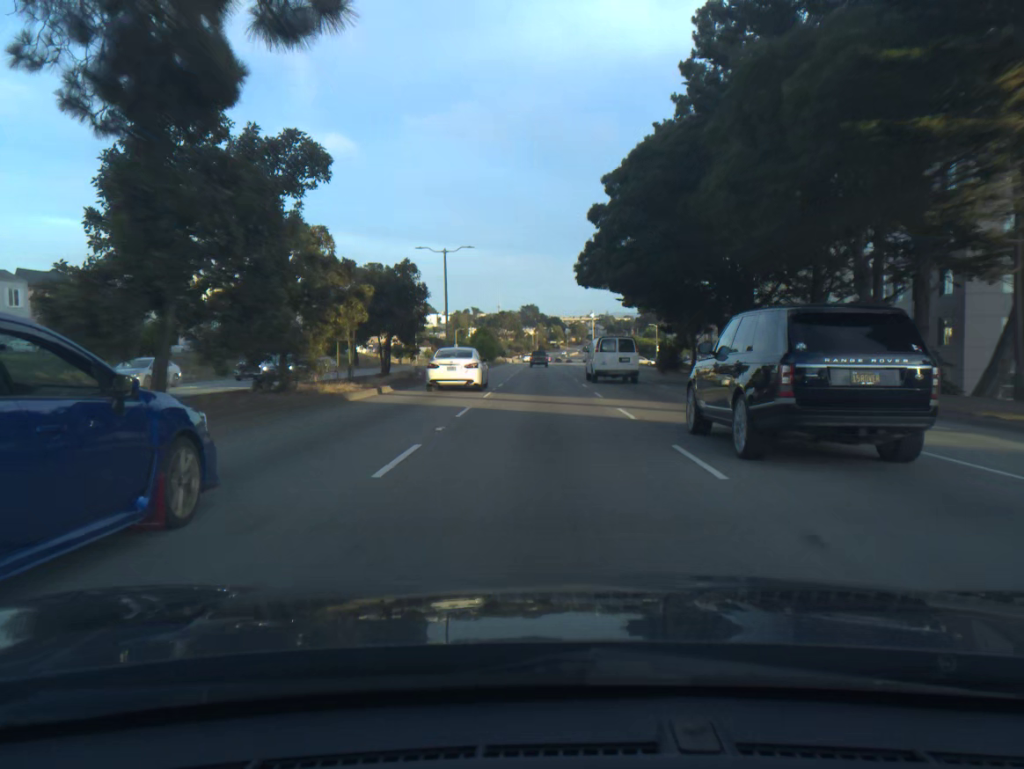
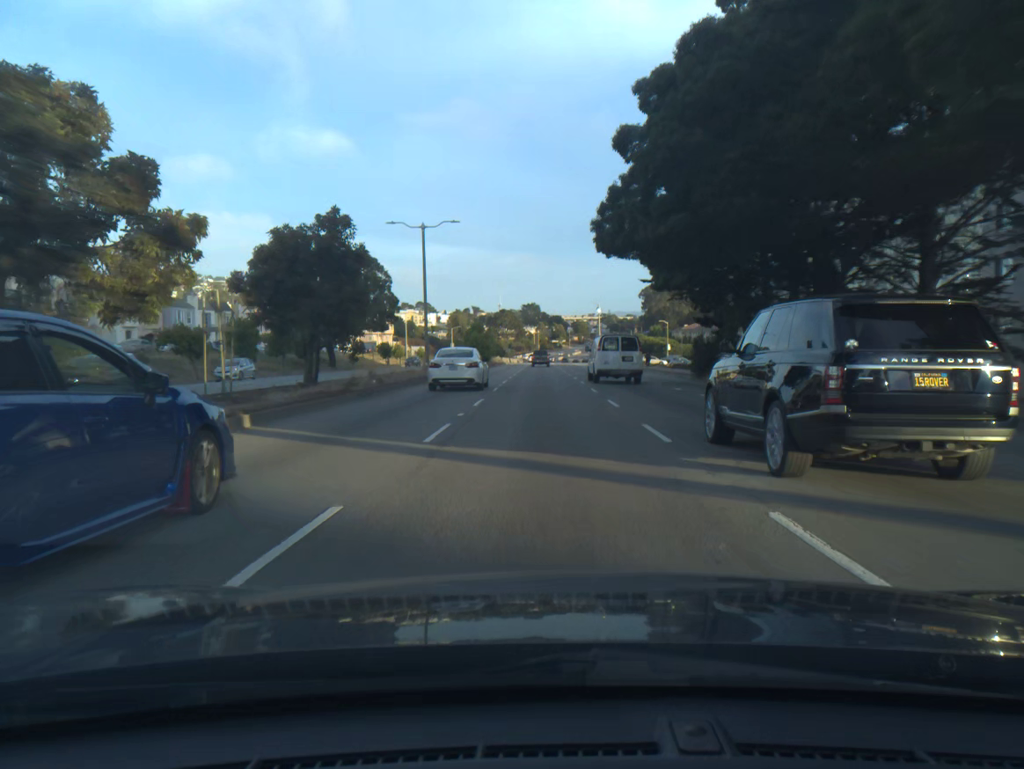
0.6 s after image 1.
(0.0, +11.6) m; 0°
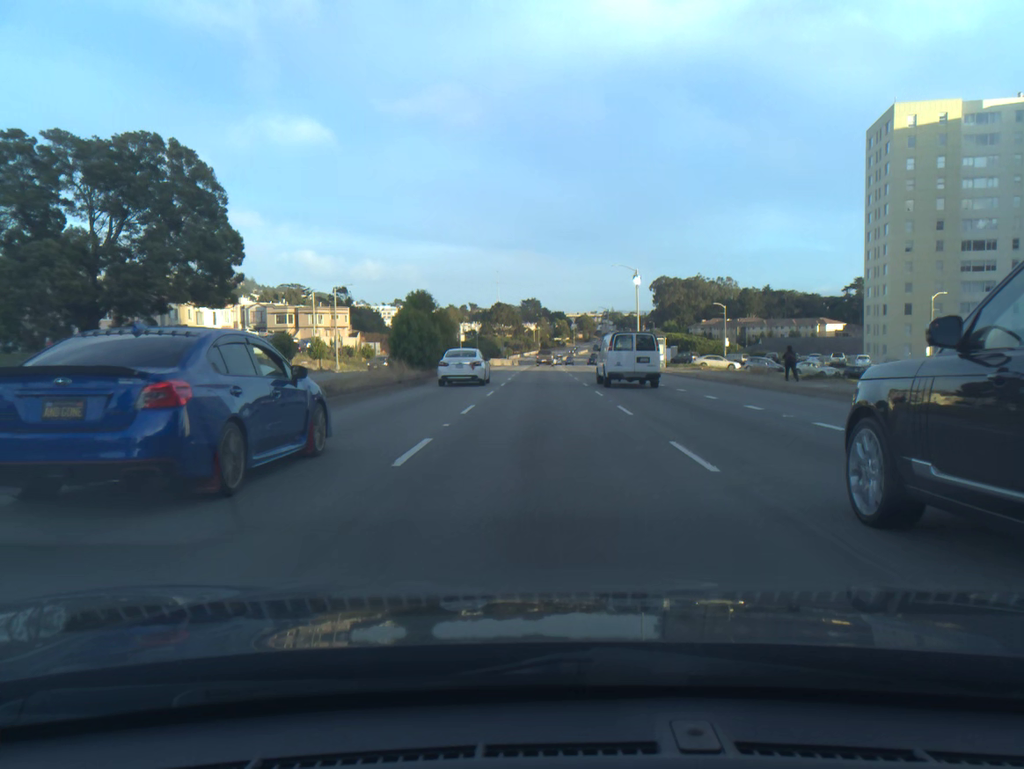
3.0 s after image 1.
(-0.1, +47.0) m; 0°
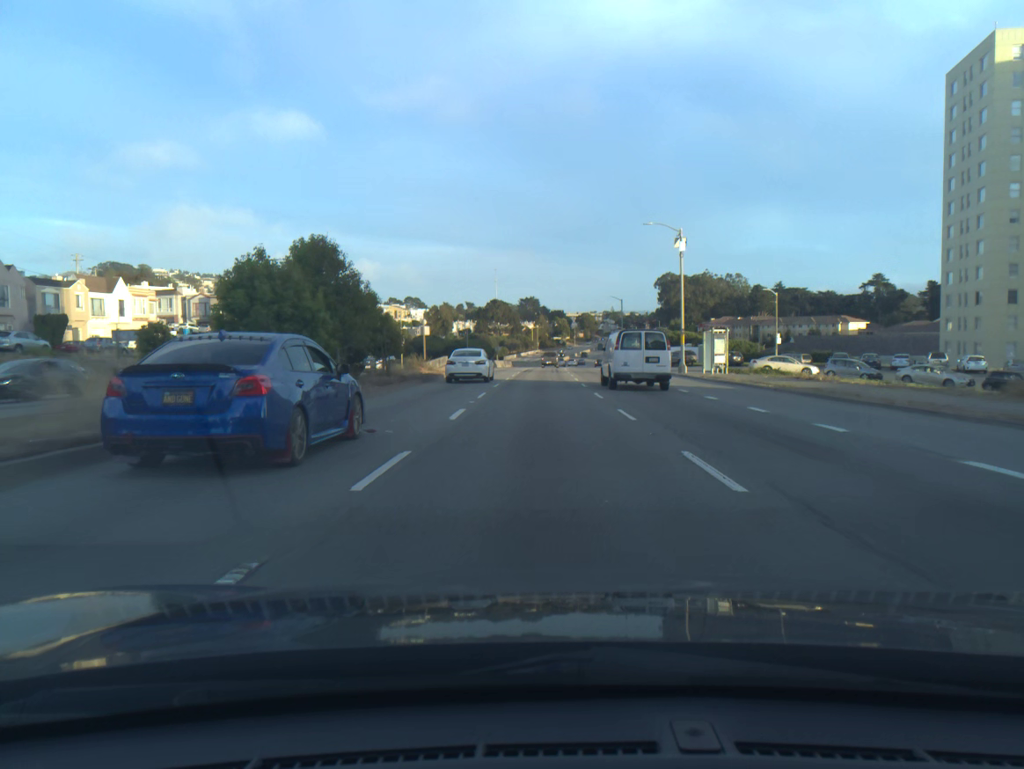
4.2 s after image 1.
(0.0, +23.8) m; 0°
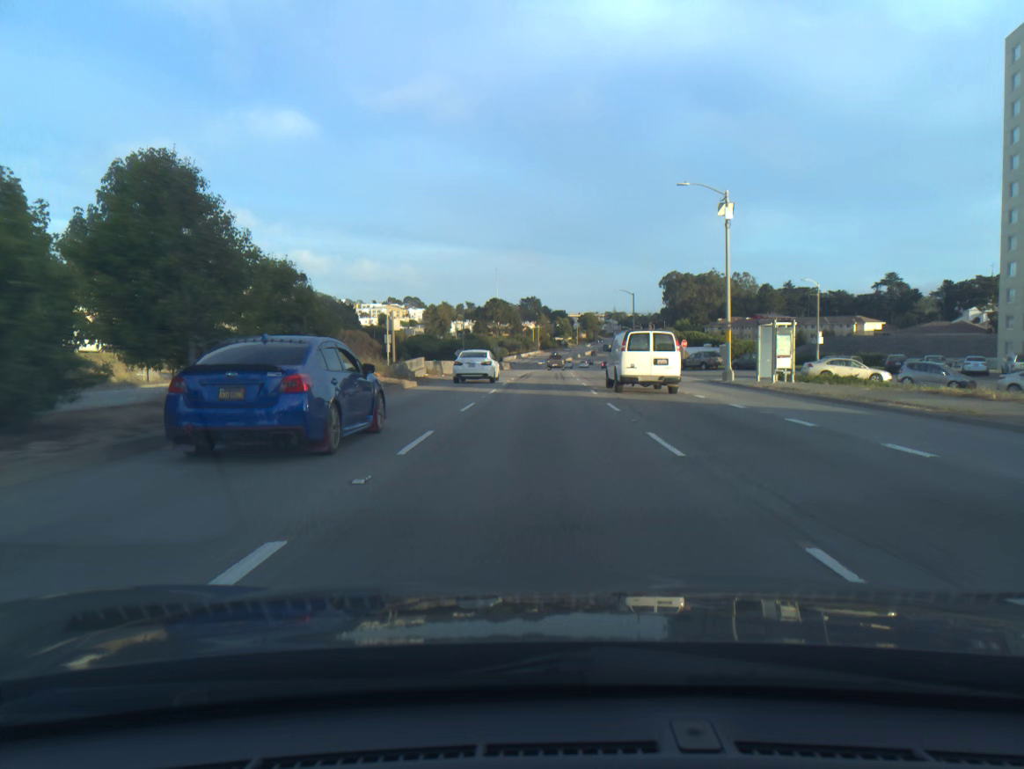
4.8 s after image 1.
(0.0, +12.0) m; 0°
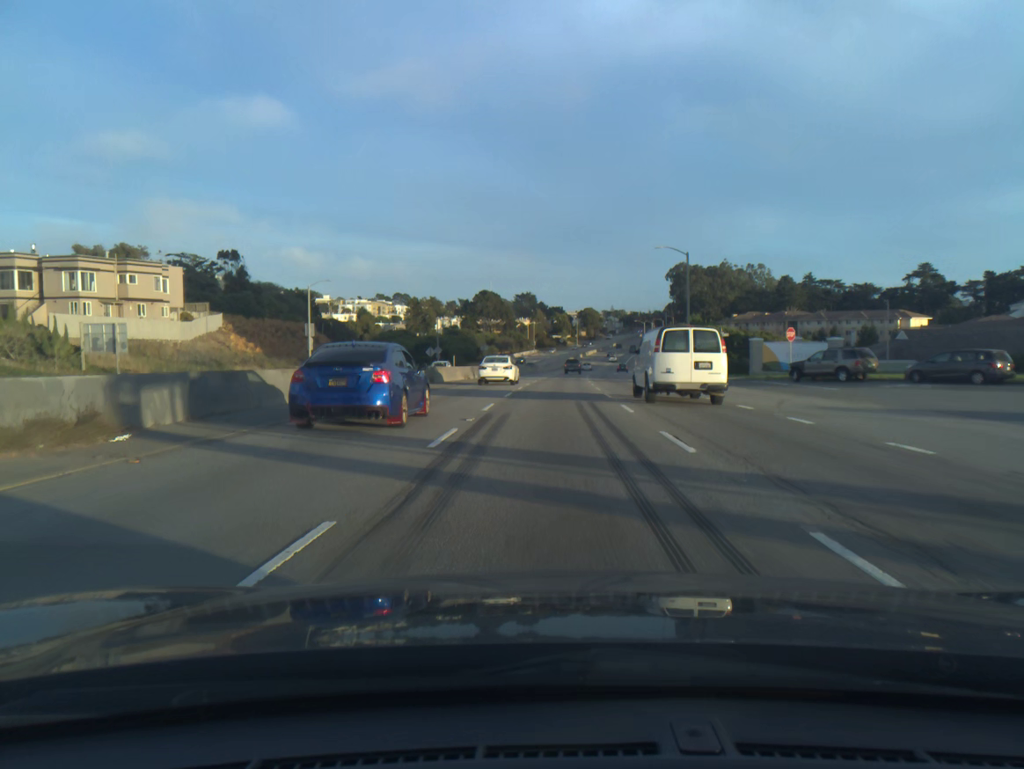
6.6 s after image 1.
(0.0, +36.5) m; 0°
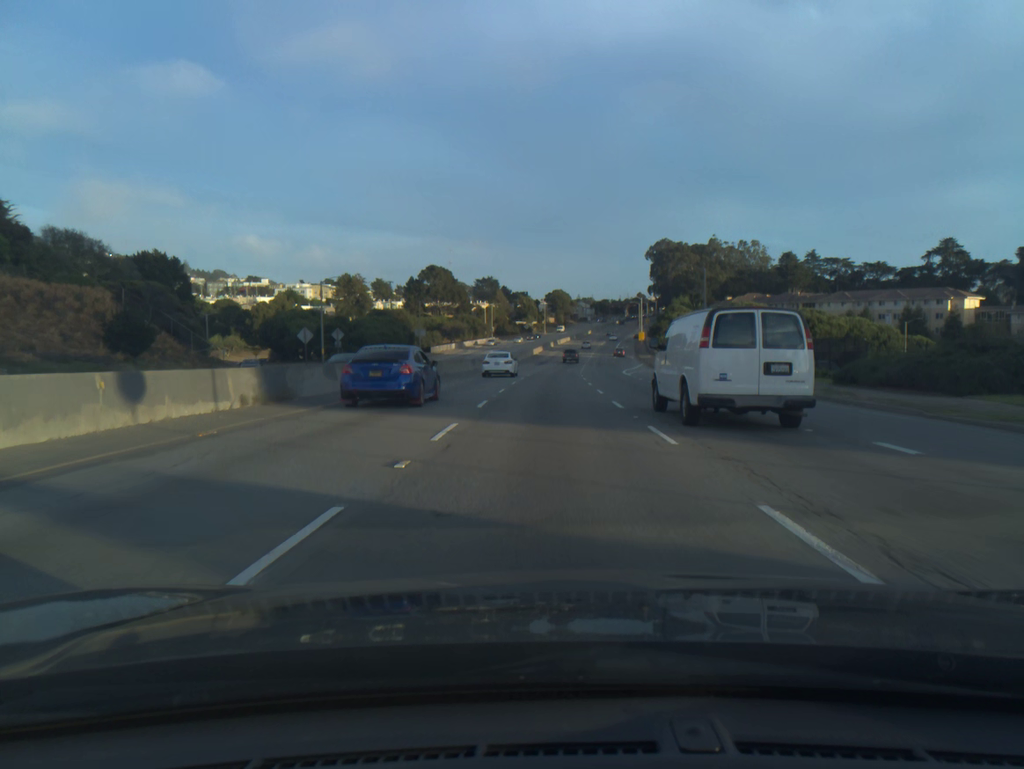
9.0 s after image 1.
(+1.2, +50.9) m; +2°
